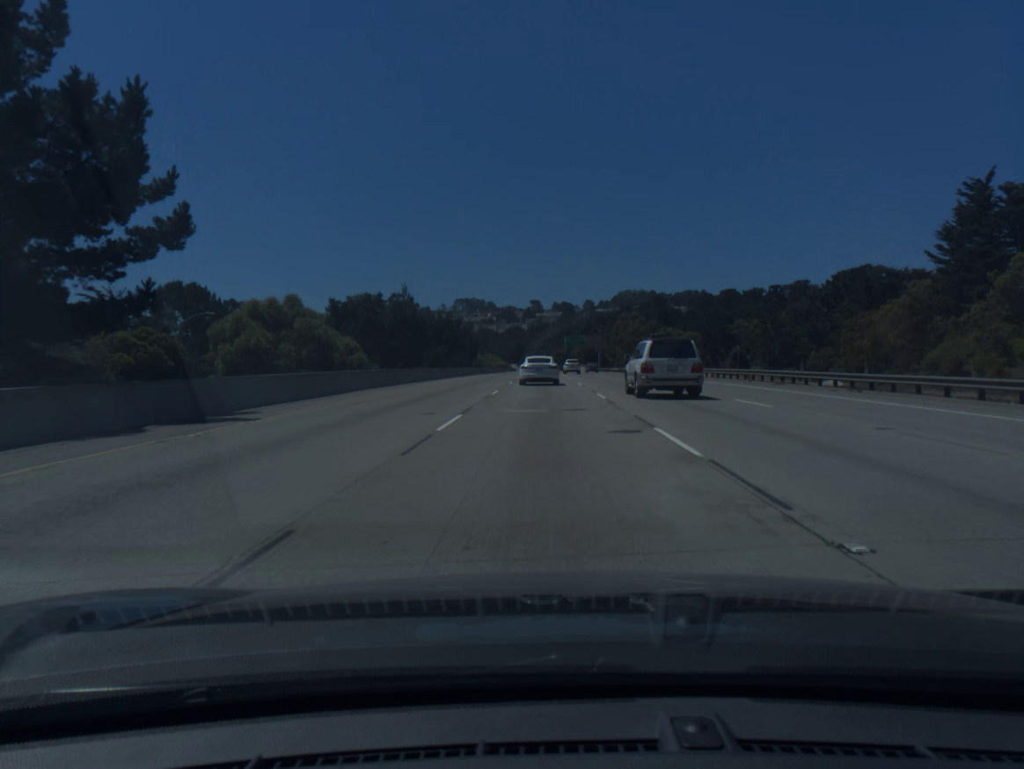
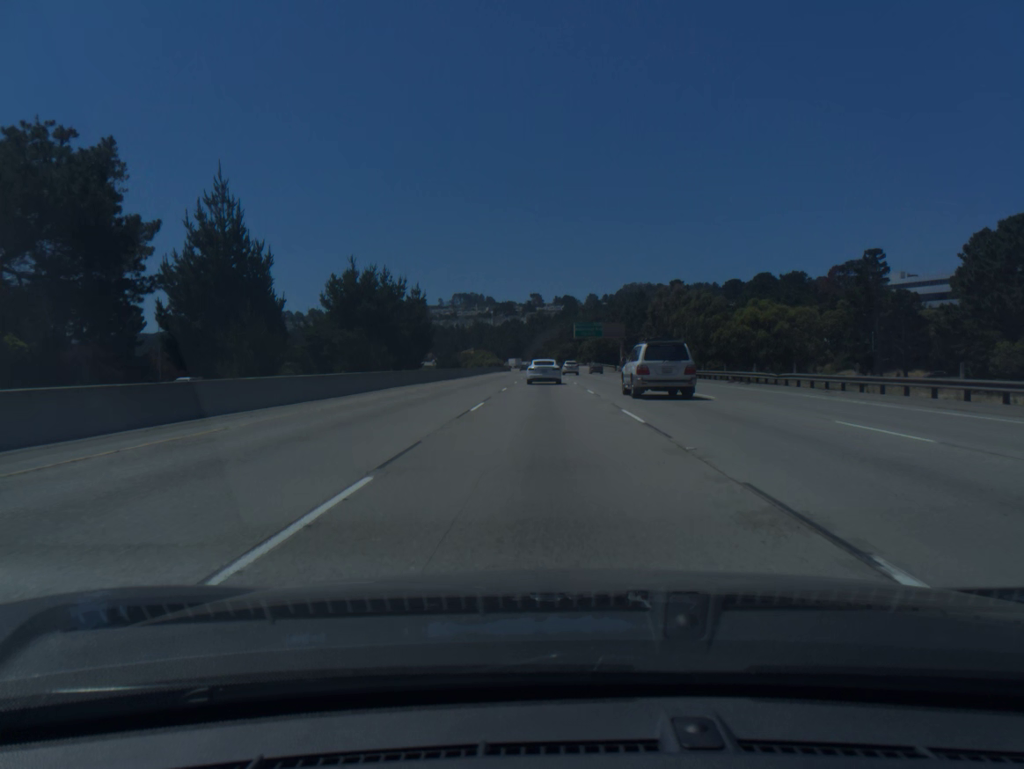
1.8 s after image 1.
(-0.1, +52.7) m; 0°
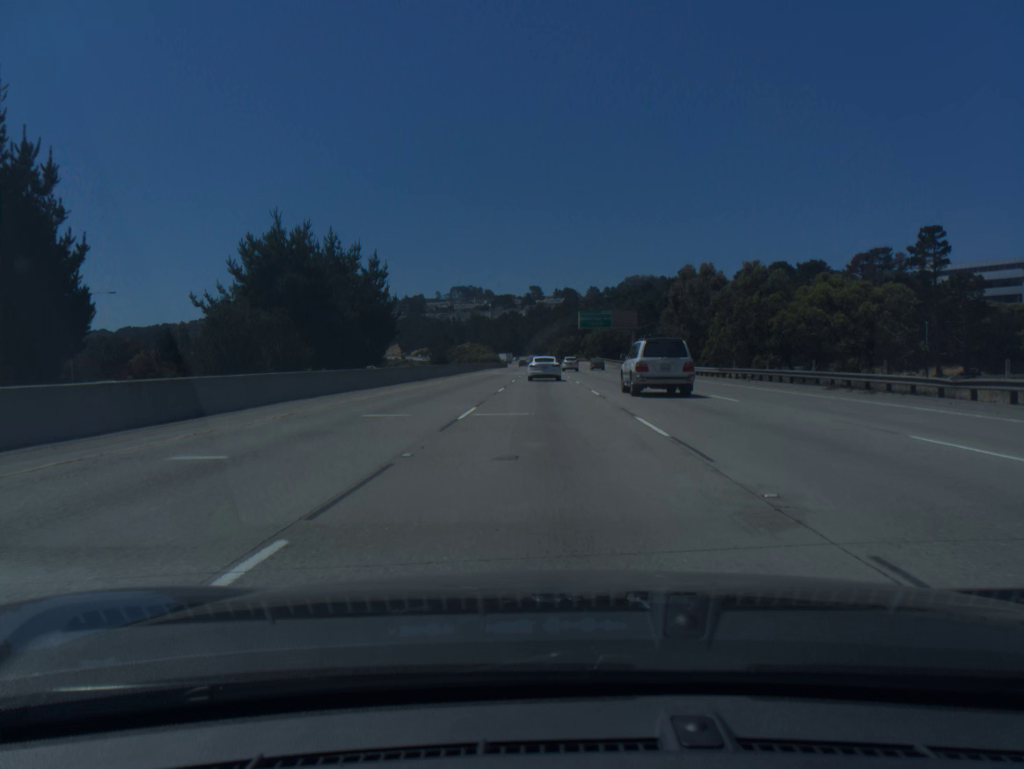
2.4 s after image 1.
(0.0, +17.6) m; 0°
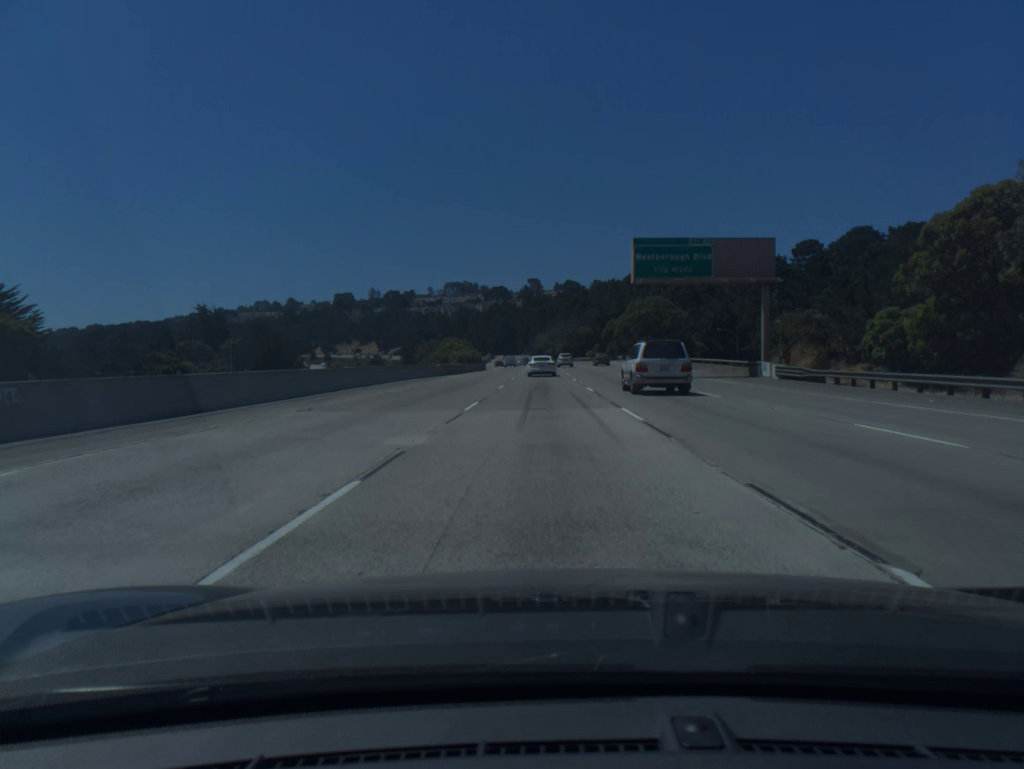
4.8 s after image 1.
(+0.1, +70.7) m; 0°
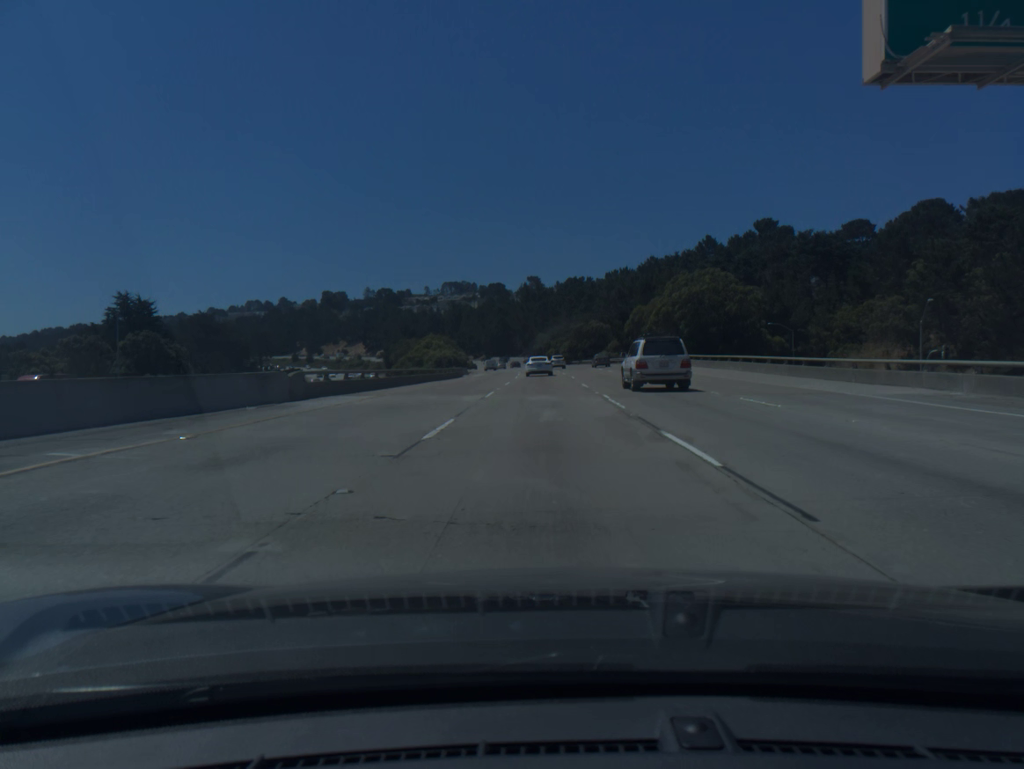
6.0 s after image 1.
(0.0, +35.7) m; 0°
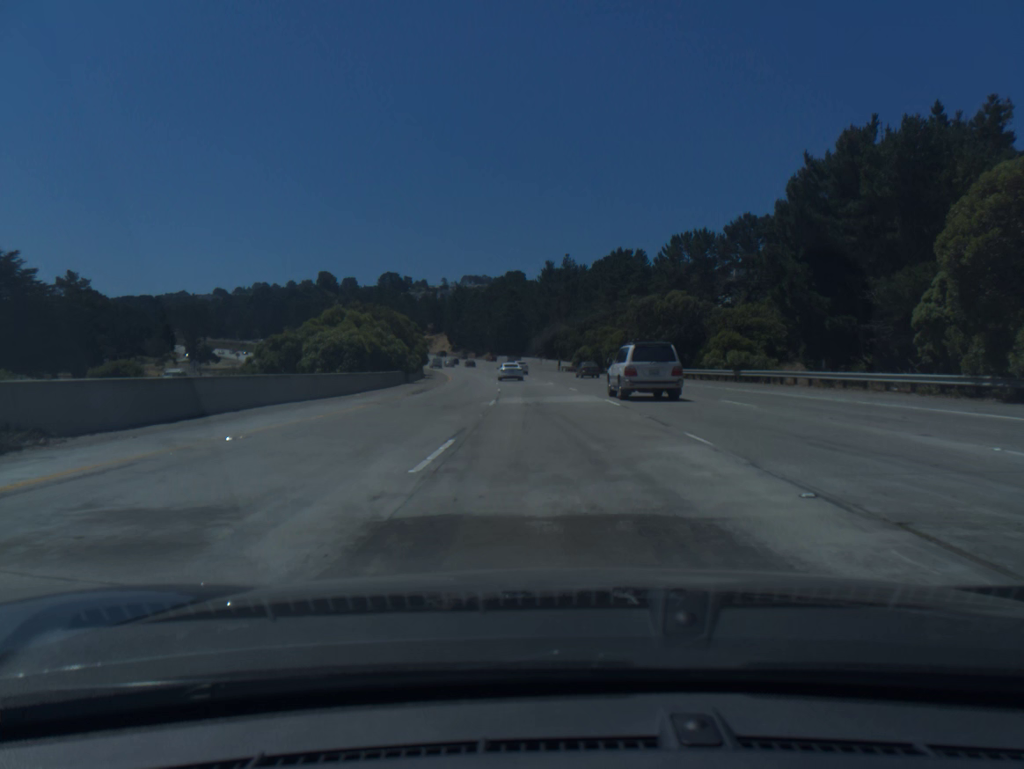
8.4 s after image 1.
(-0.6, +72.1) m; -2°
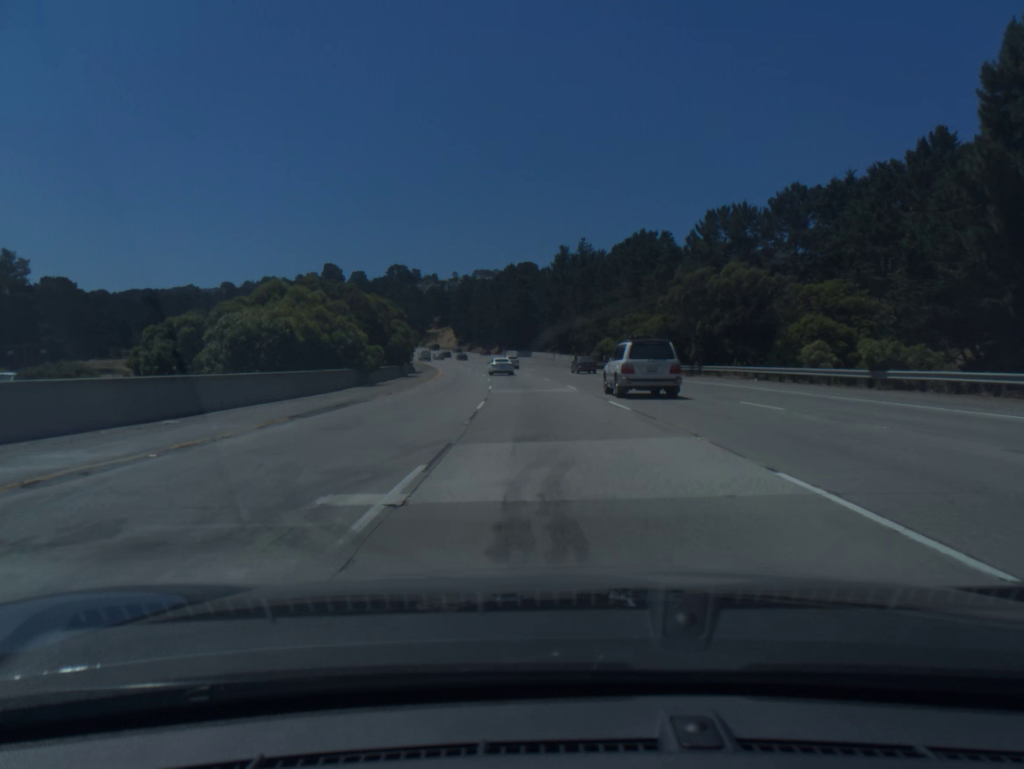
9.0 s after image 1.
(-0.1, +18.2) m; -1°
